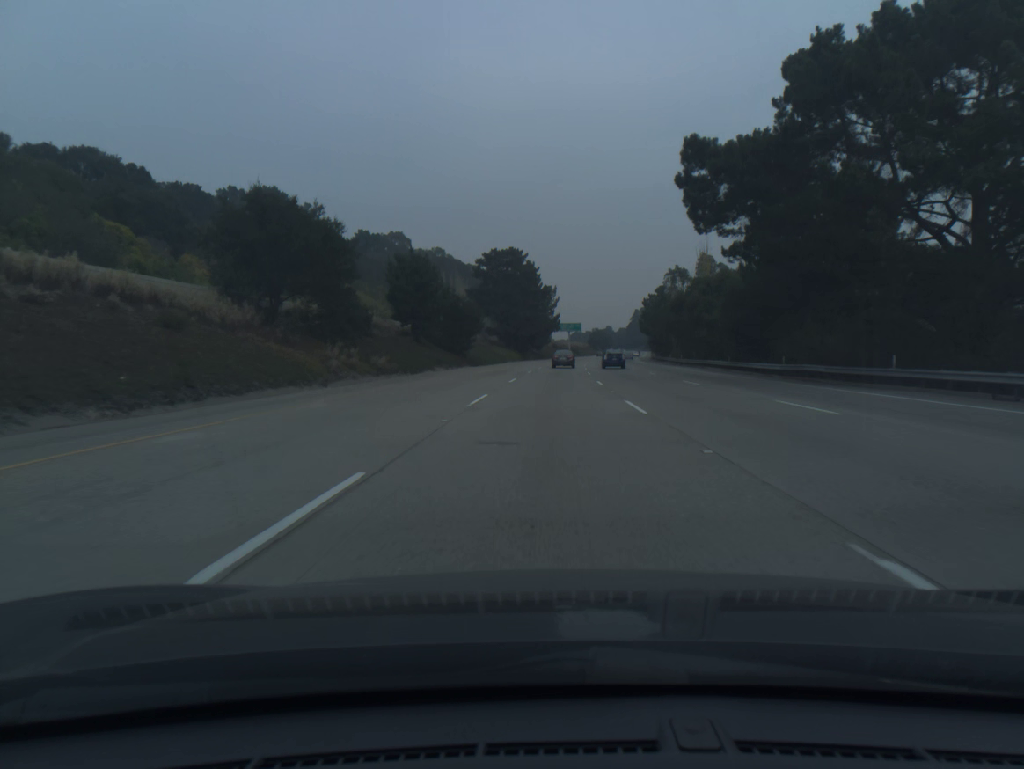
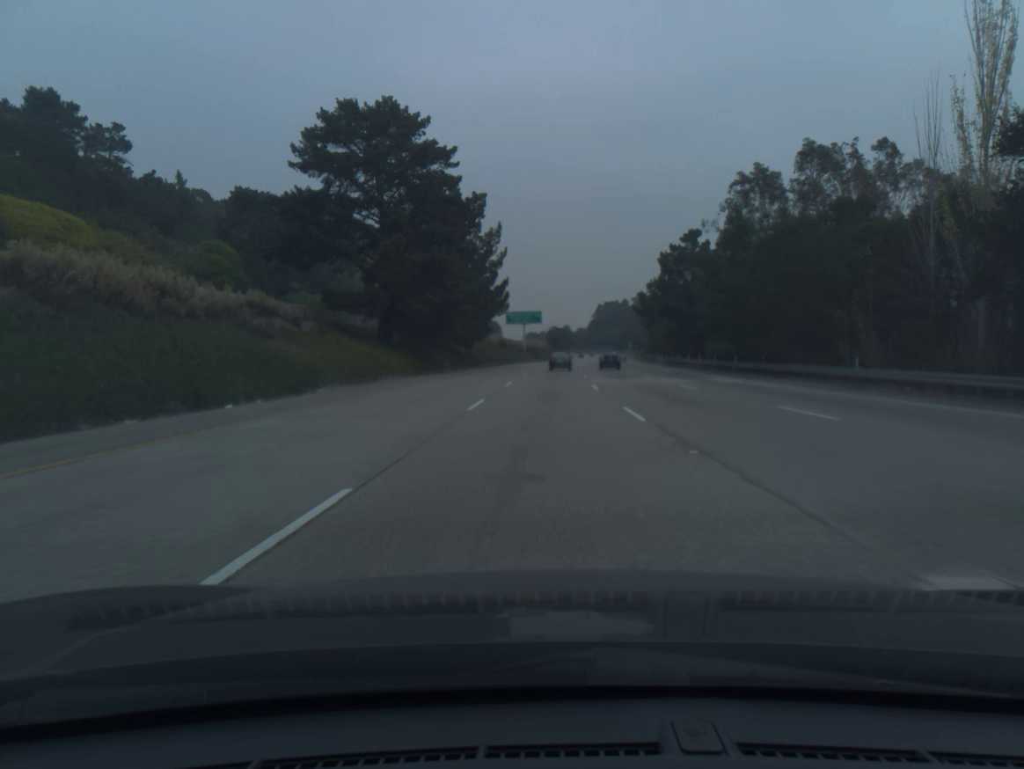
(+2.0, +73.5) m; +3°
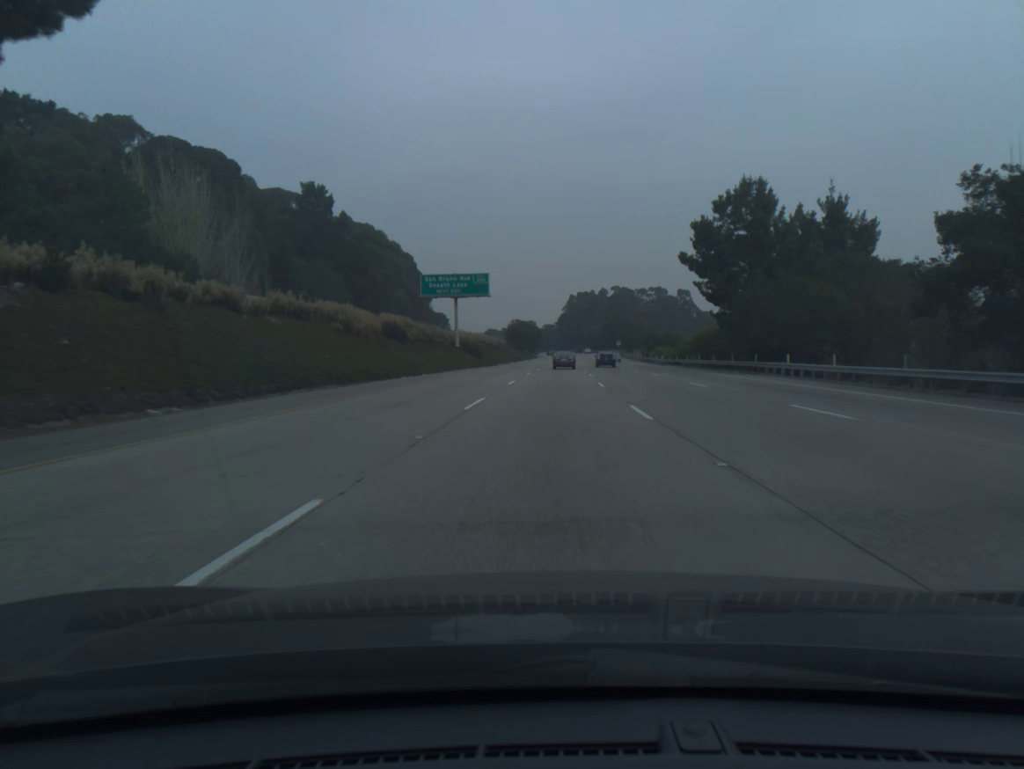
(+1.9, +73.6) m; +3°
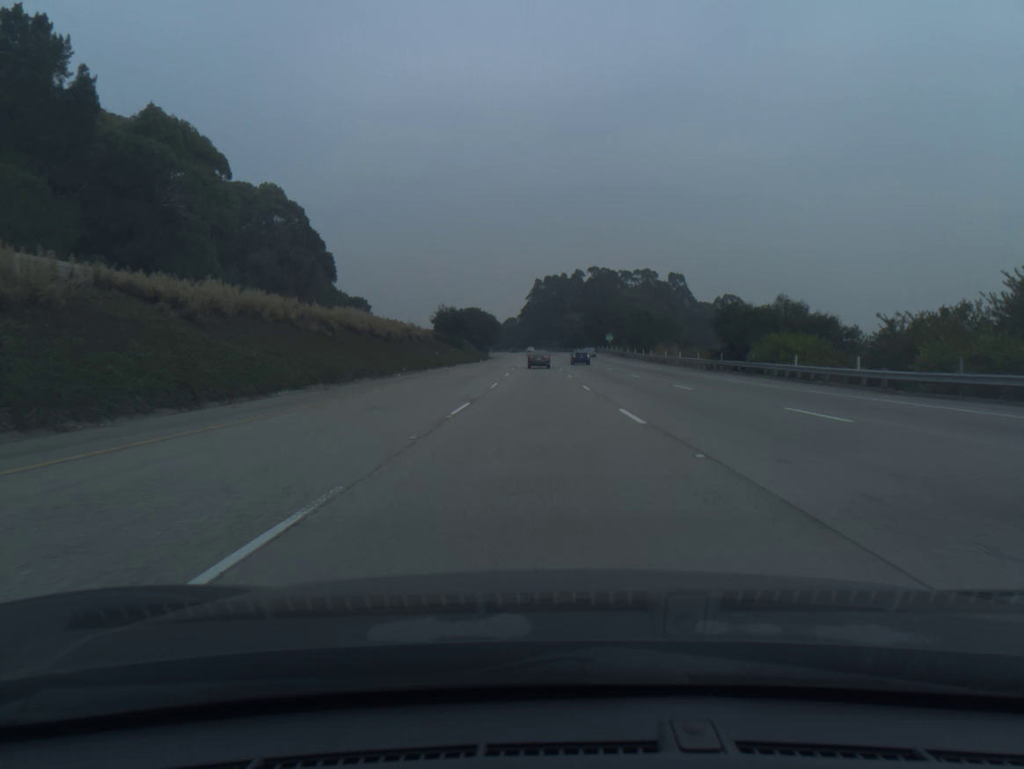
(+1.8, +73.6) m; +3°
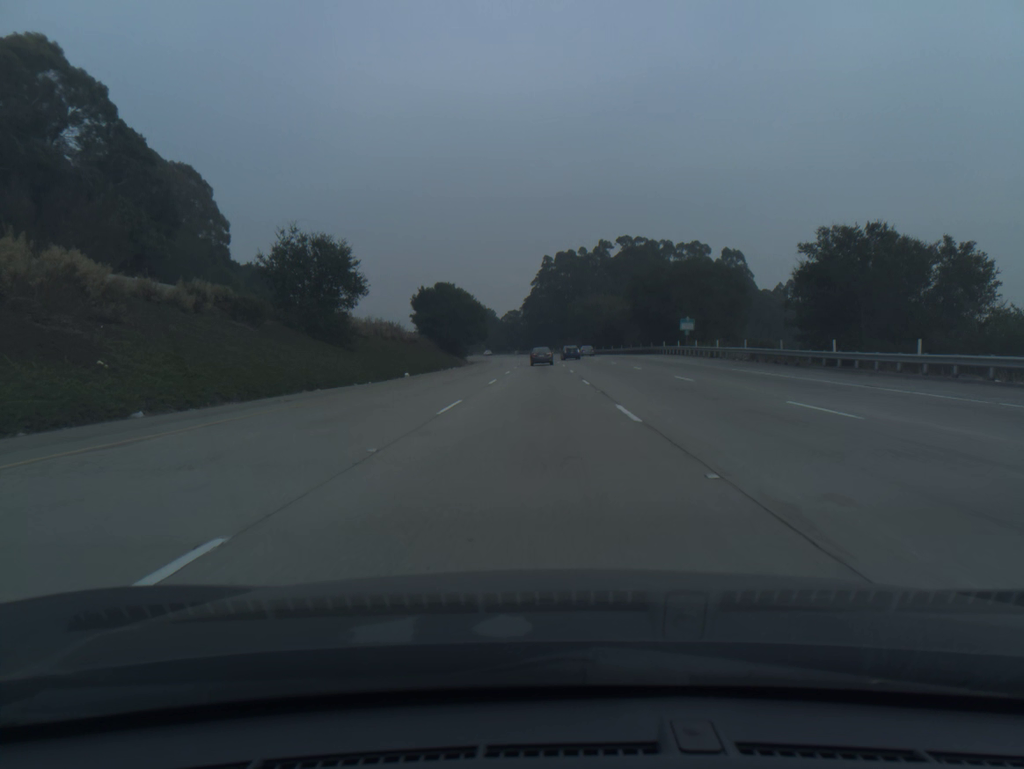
(-0.3, +73.7) m; -1°
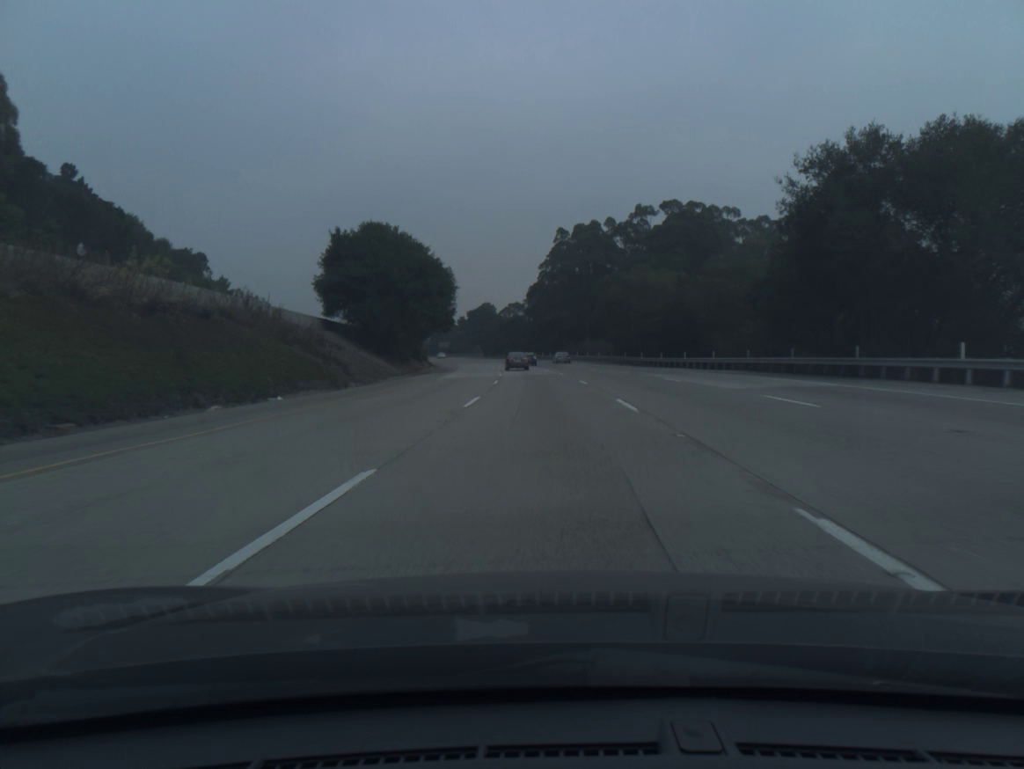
(-0.3, +55.2) m; -1°
